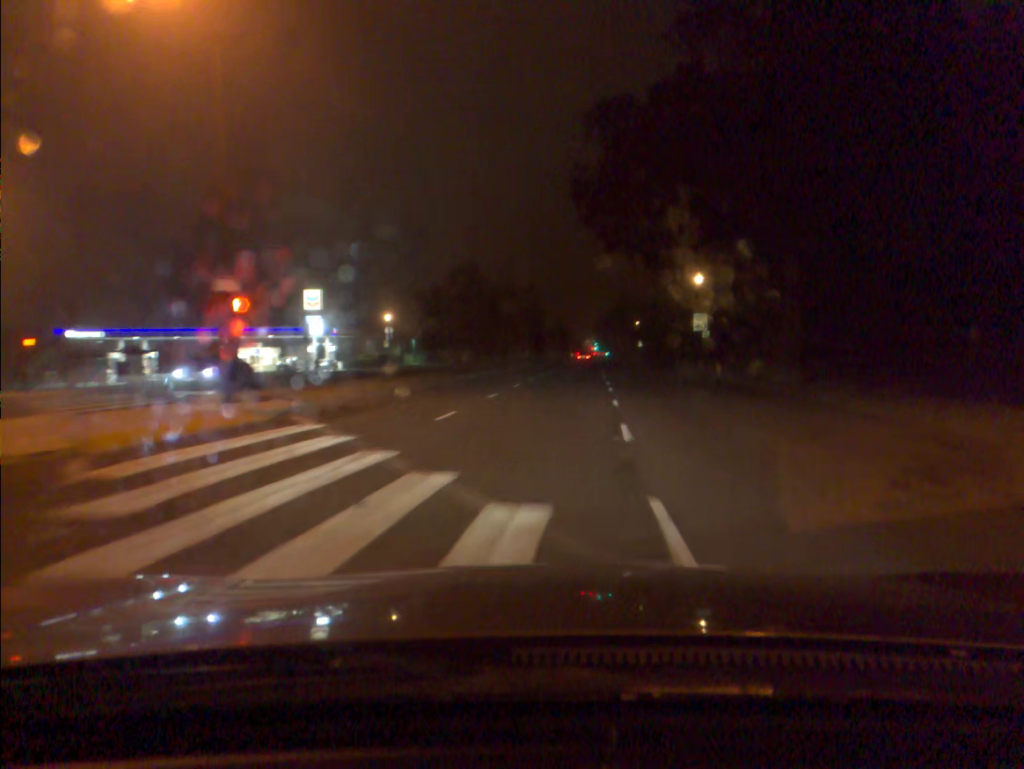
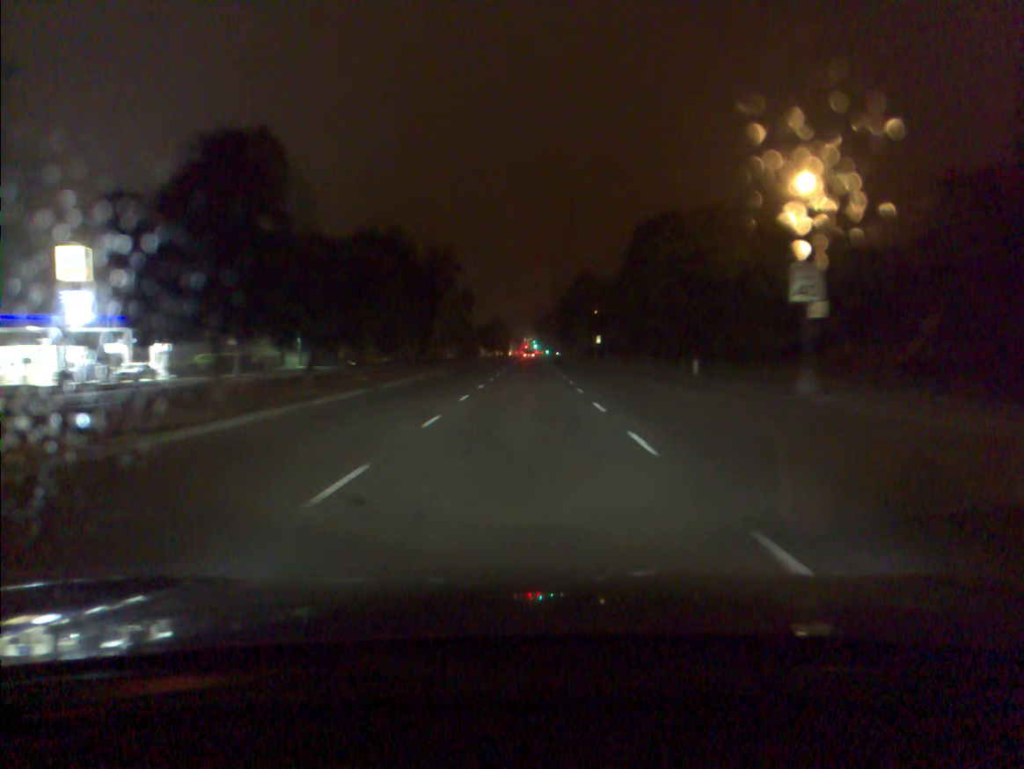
(+1.6, +30.6) m; +5°
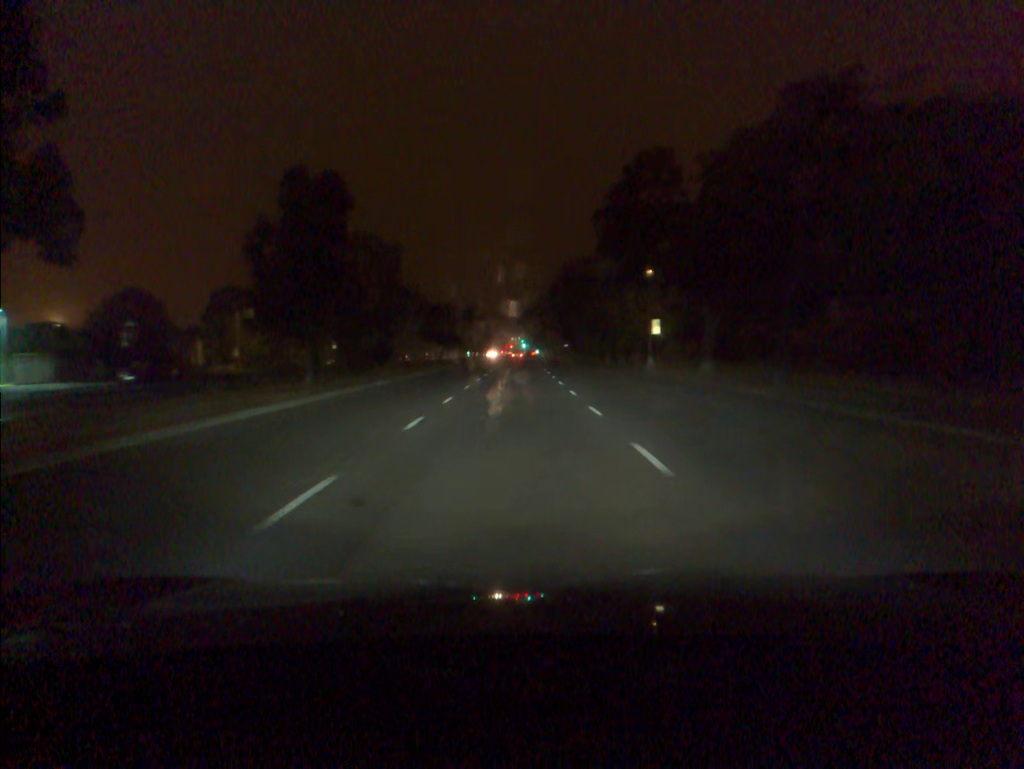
(+0.7, +52.6) m; +1°
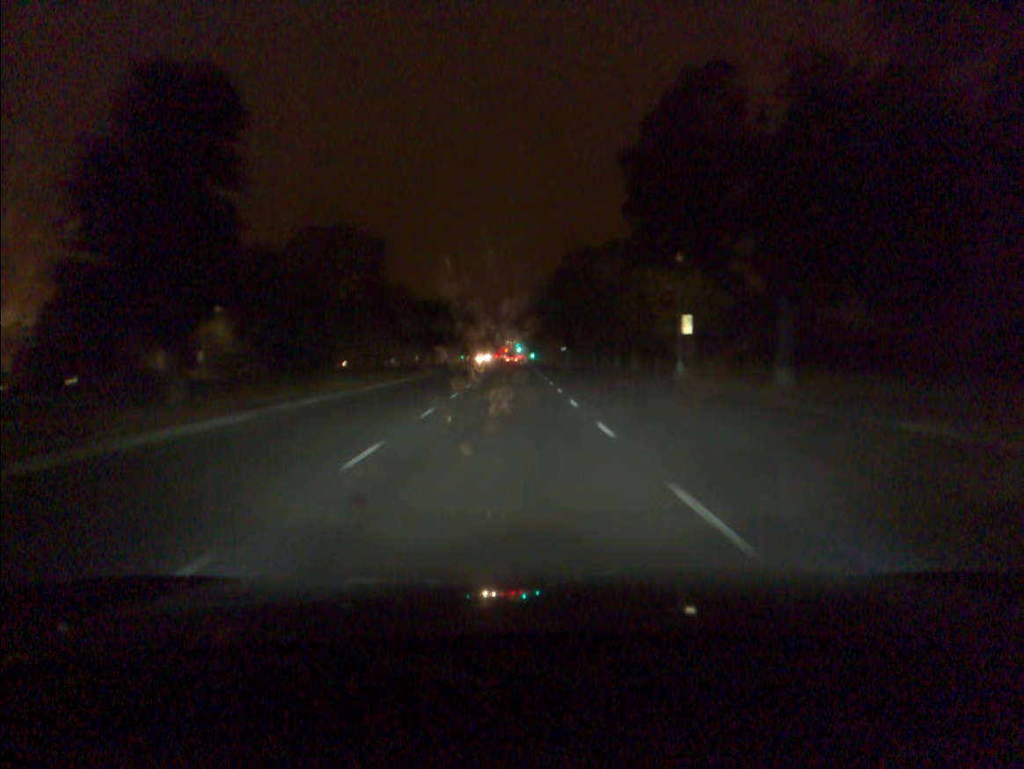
(0.0, +10.8) m; 0°
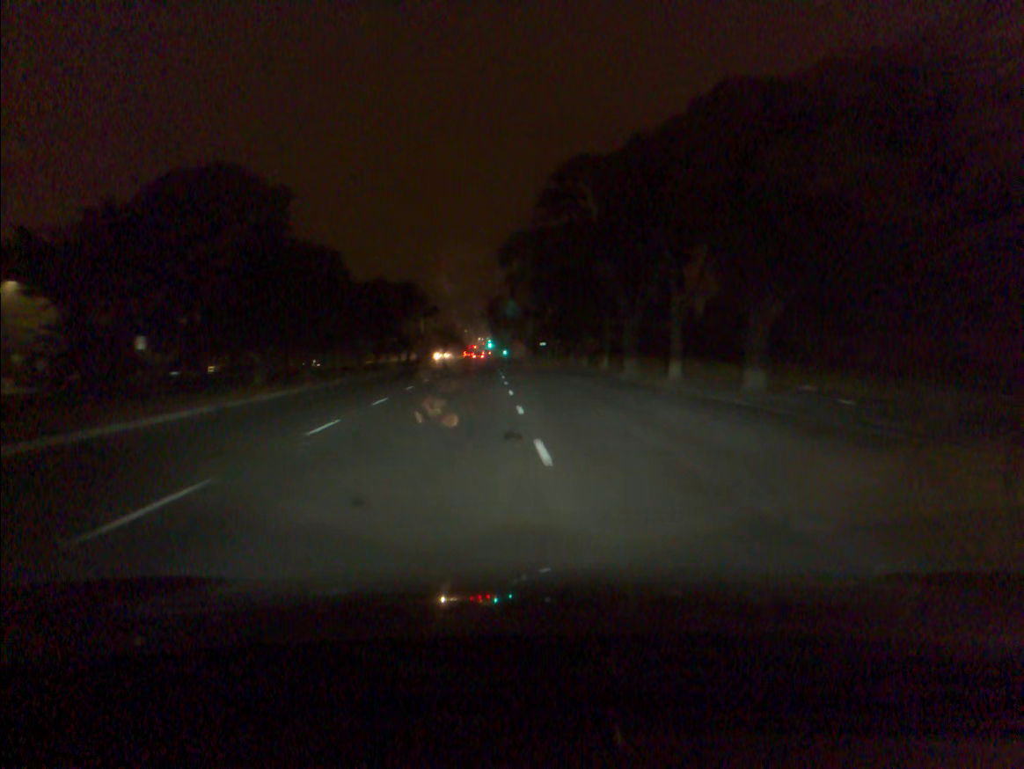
(+0.6, +33.1) m; +2°
